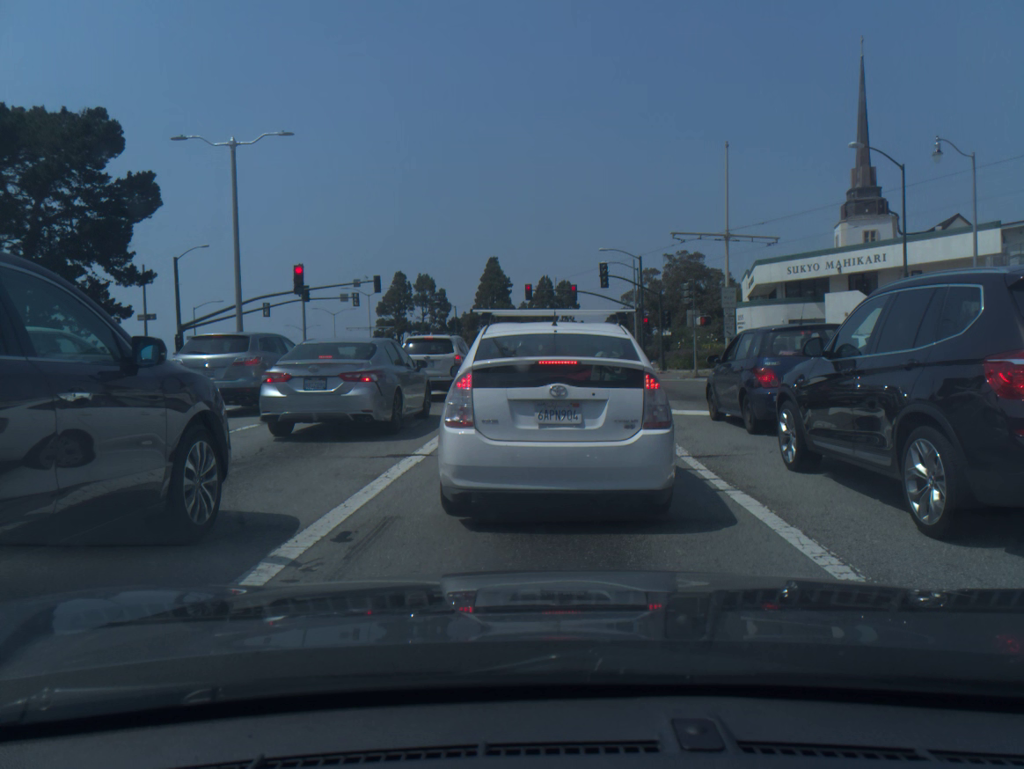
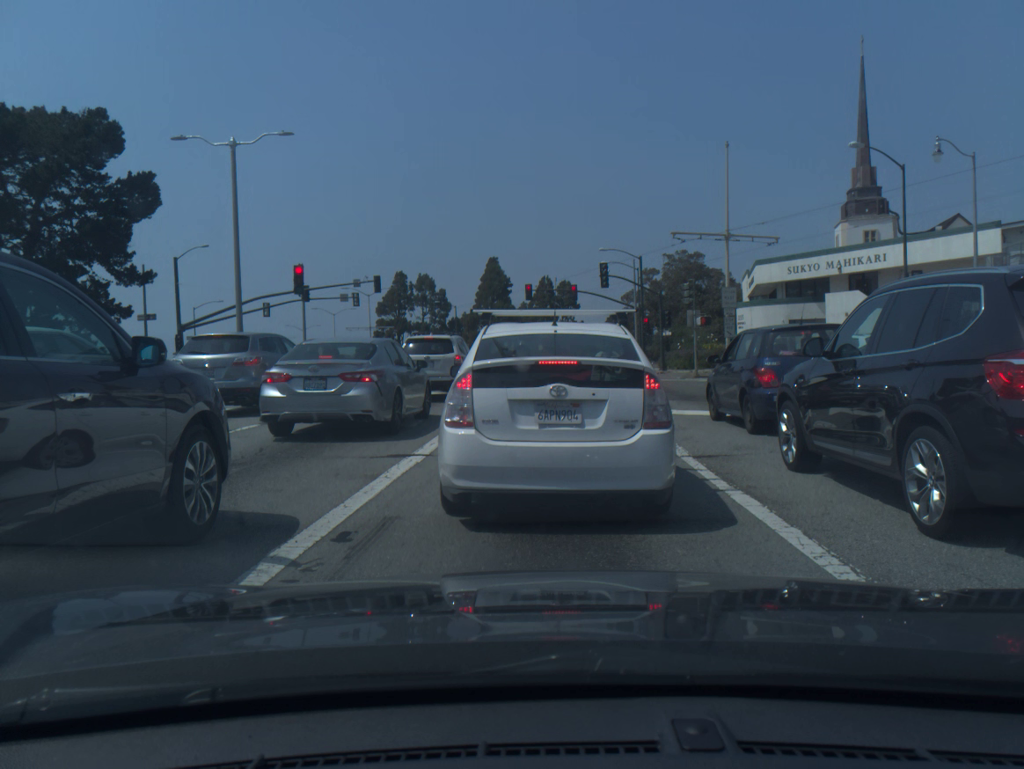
(0.0, 0.0) m; 0°
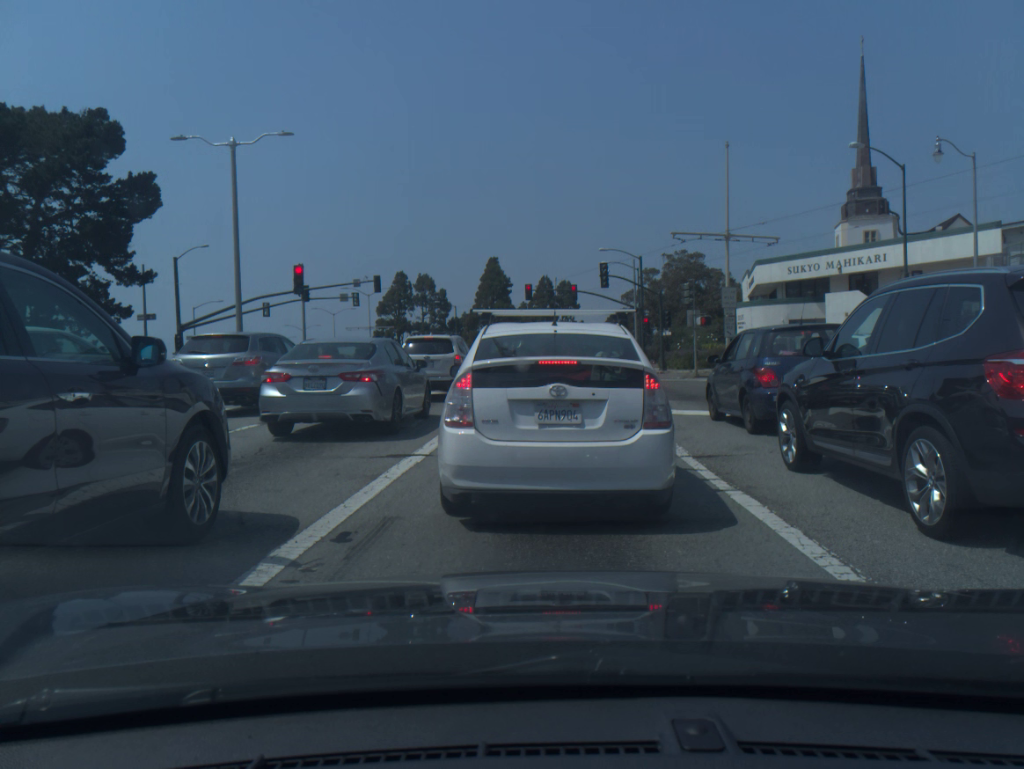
(0.0, 0.0) m; 0°
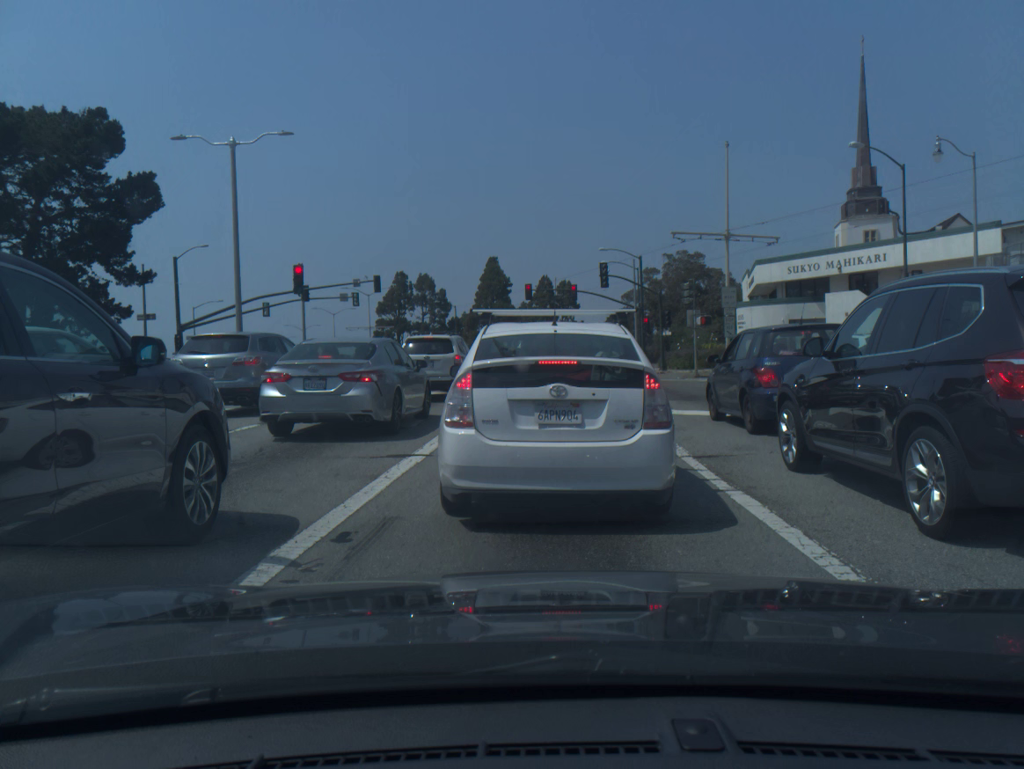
(0.0, 0.0) m; 0°
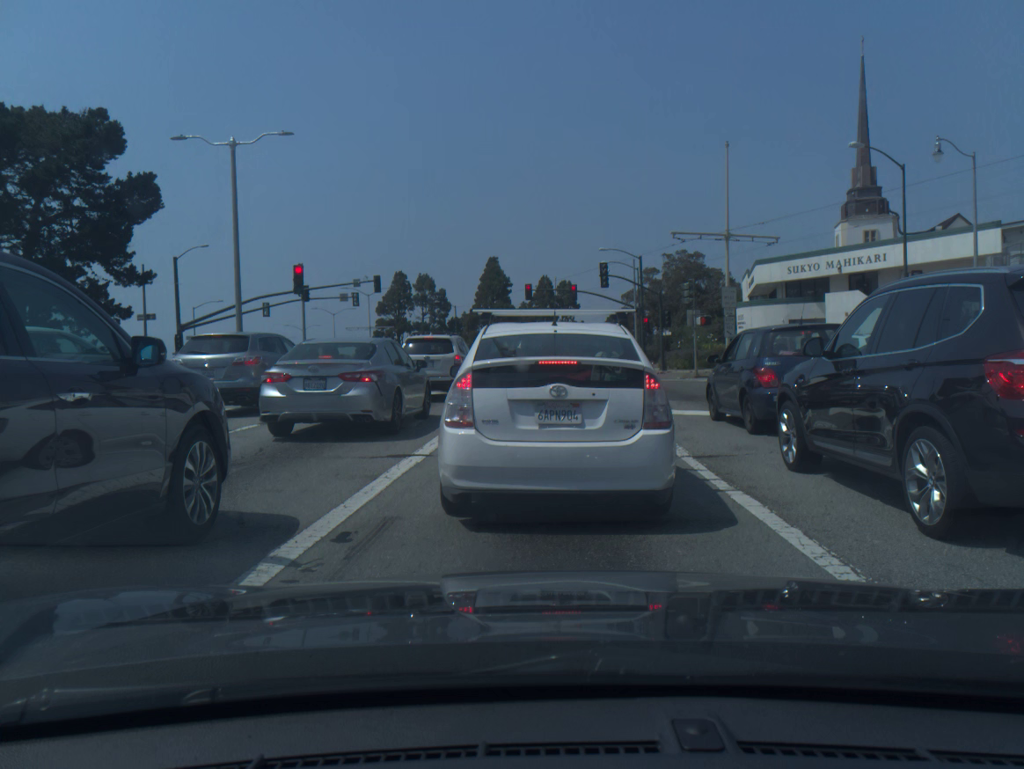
(0.0, 0.0) m; 0°
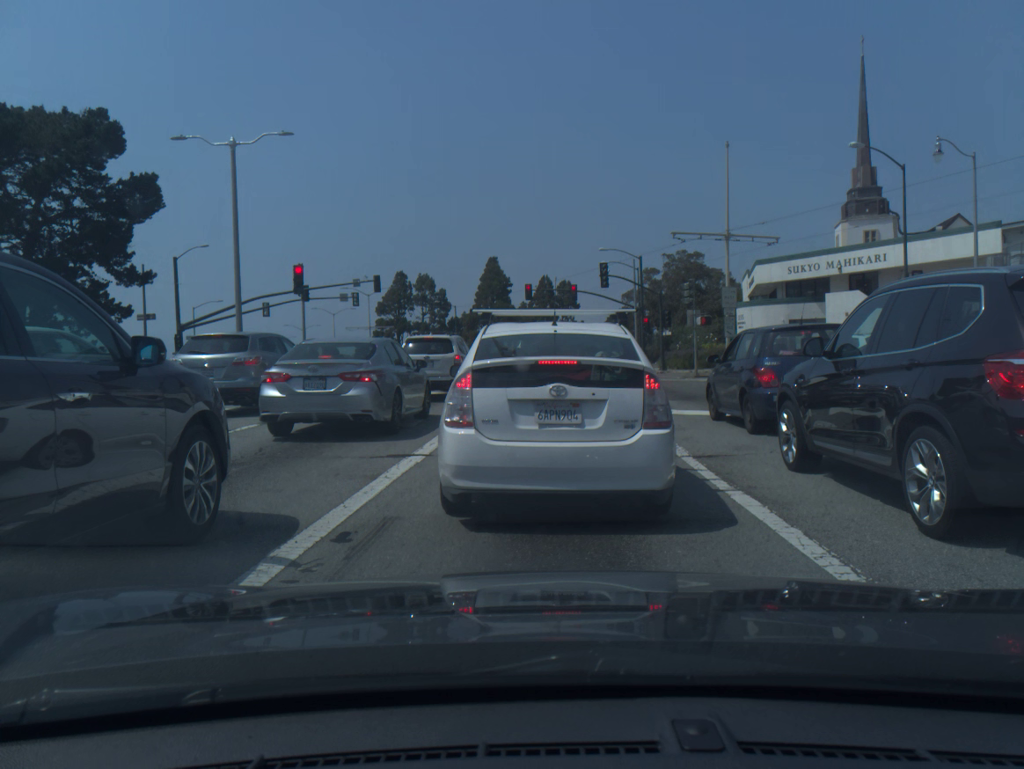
(0.0, 0.0) m; 0°
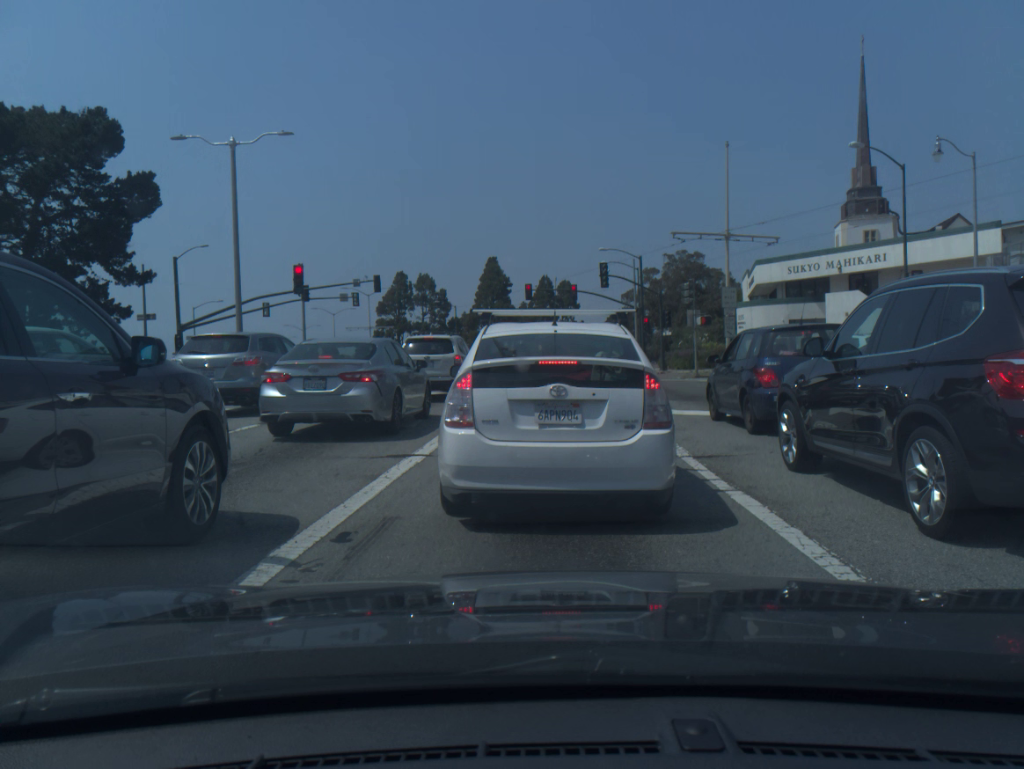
(0.0, 0.0) m; 0°
